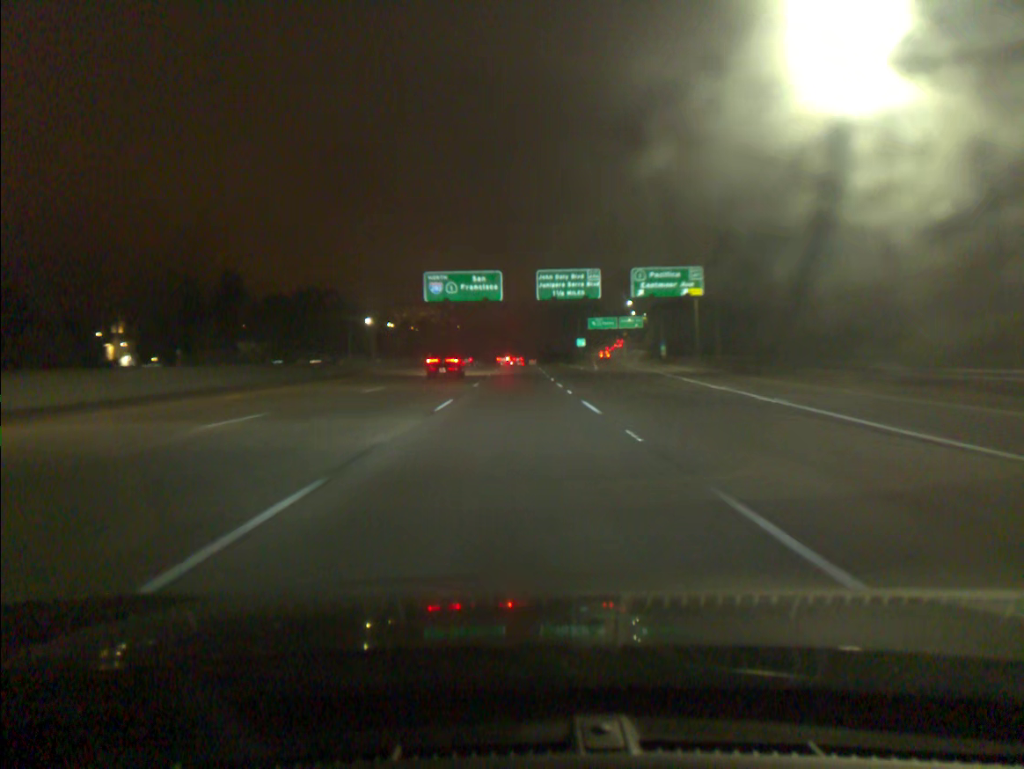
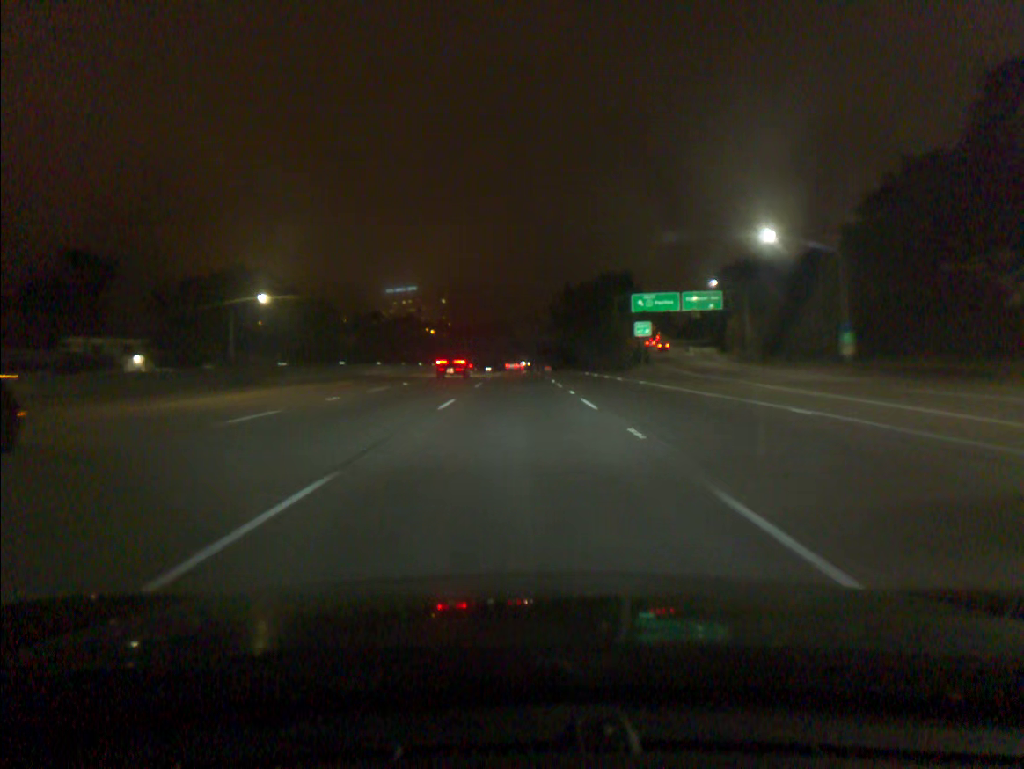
(+0.1, +72.5) m; 0°
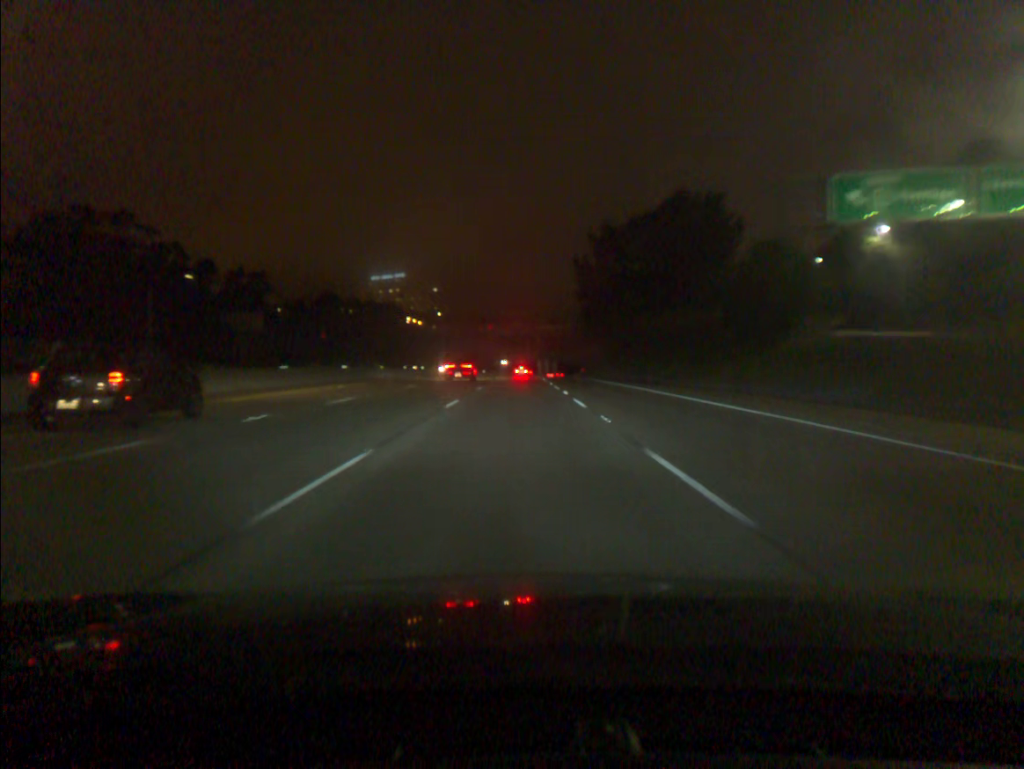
(0.0, +72.9) m; 0°
